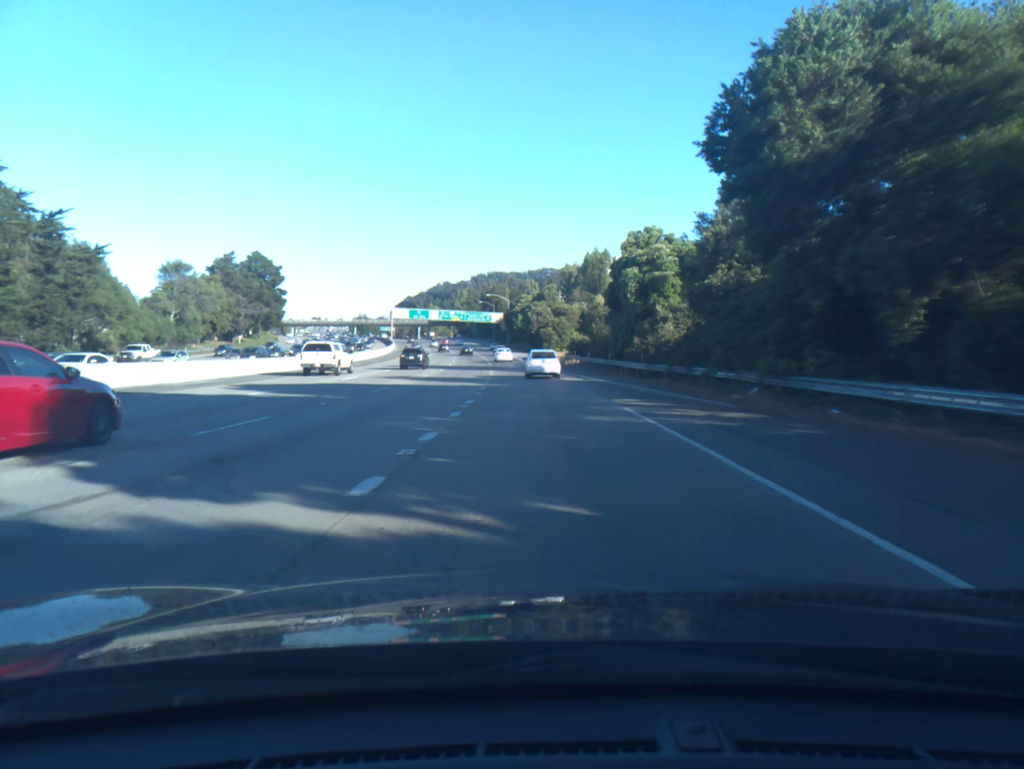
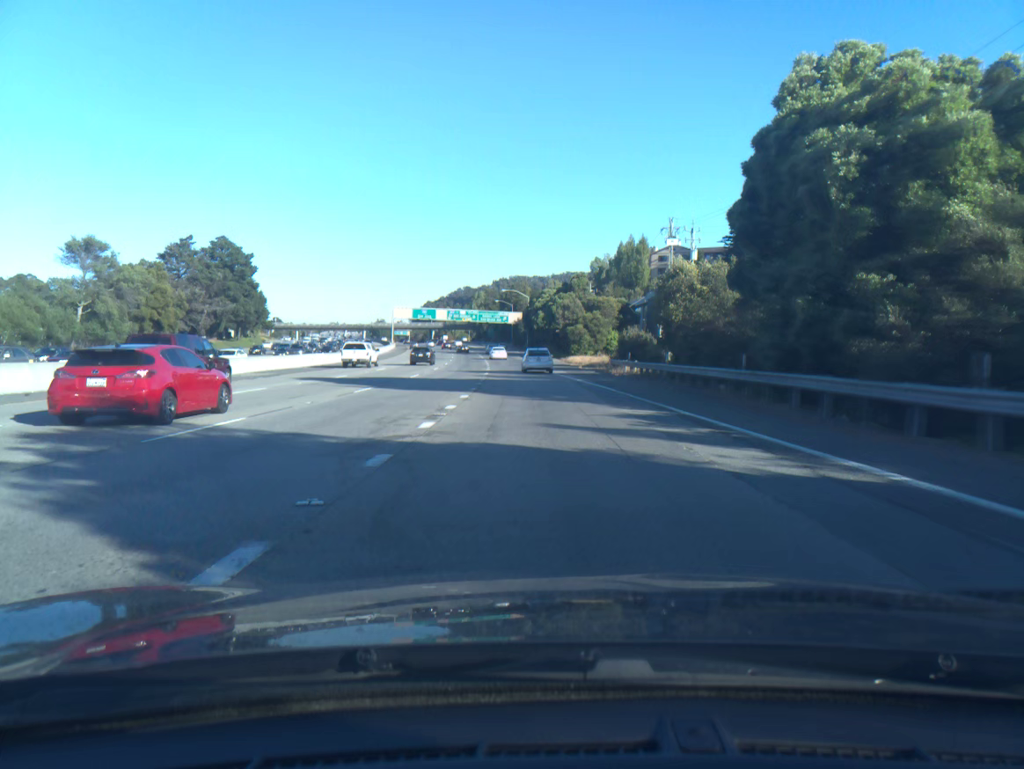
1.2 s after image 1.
(-0.4, +29.7) m; -2°
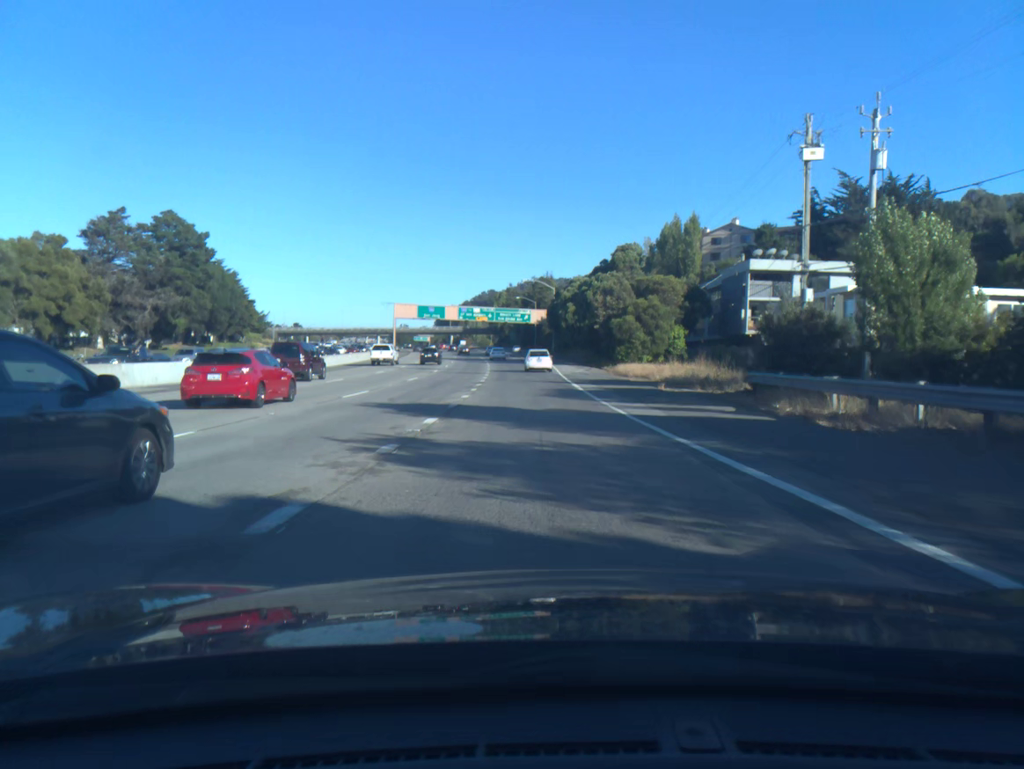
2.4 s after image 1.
(-0.5, +30.2) m; -2°
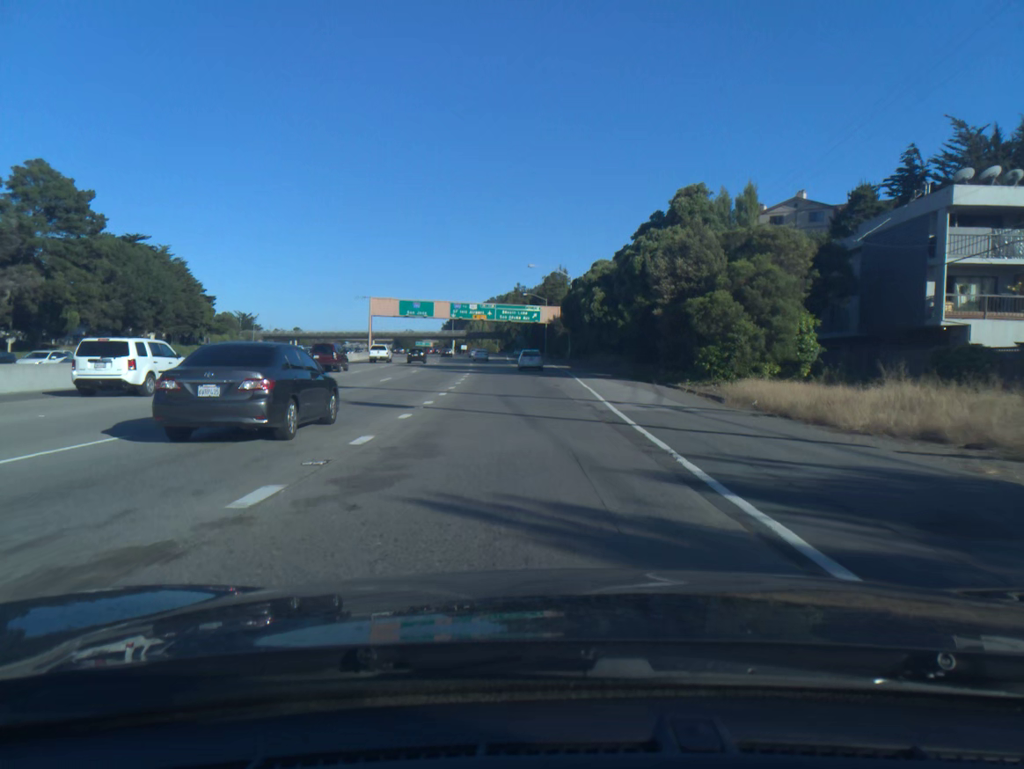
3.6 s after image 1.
(-0.3, +30.4) m; -1°
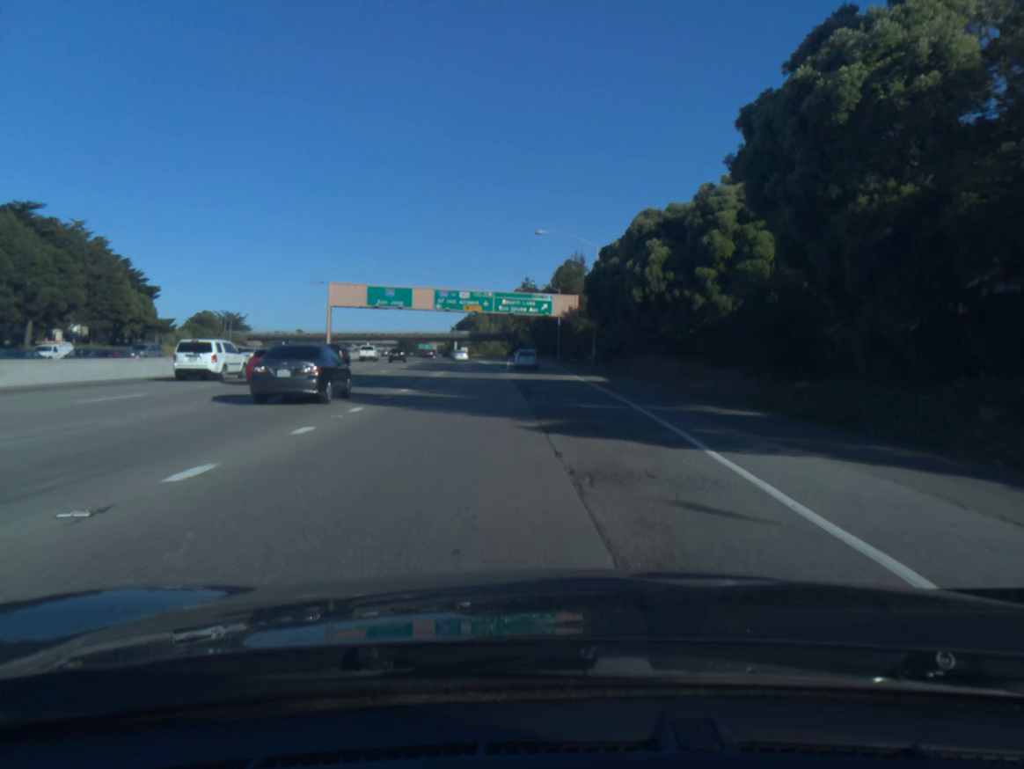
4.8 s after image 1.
(-0.2, +30.4) m; -1°
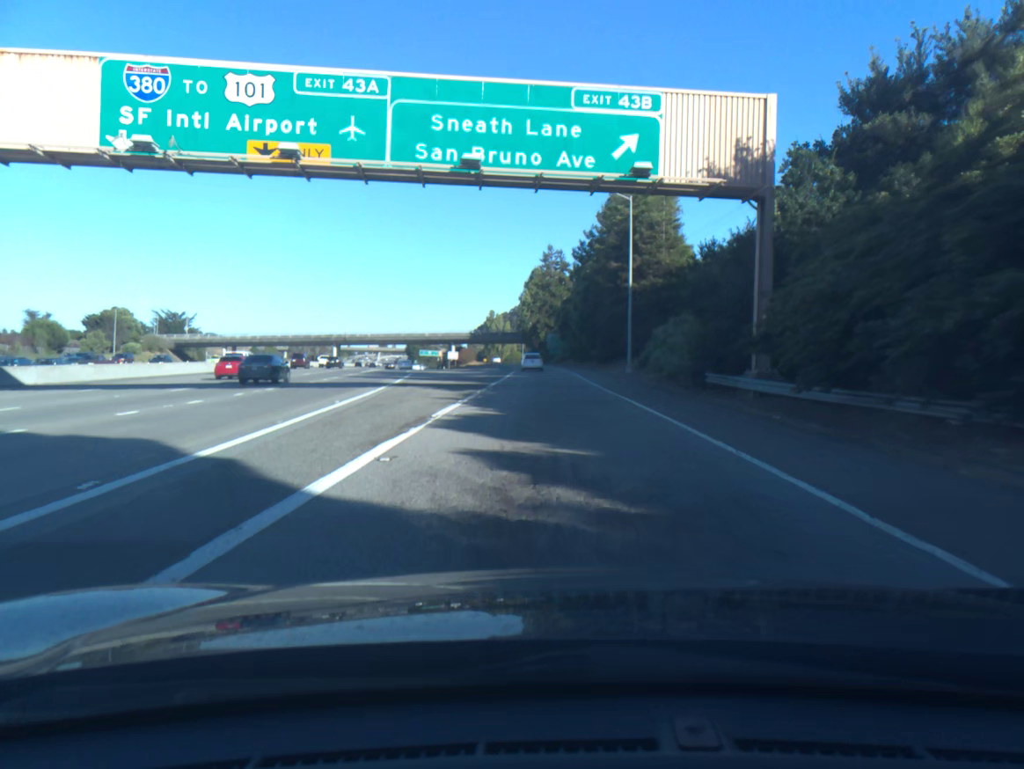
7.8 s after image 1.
(-1.2, +75.7) m; -2°
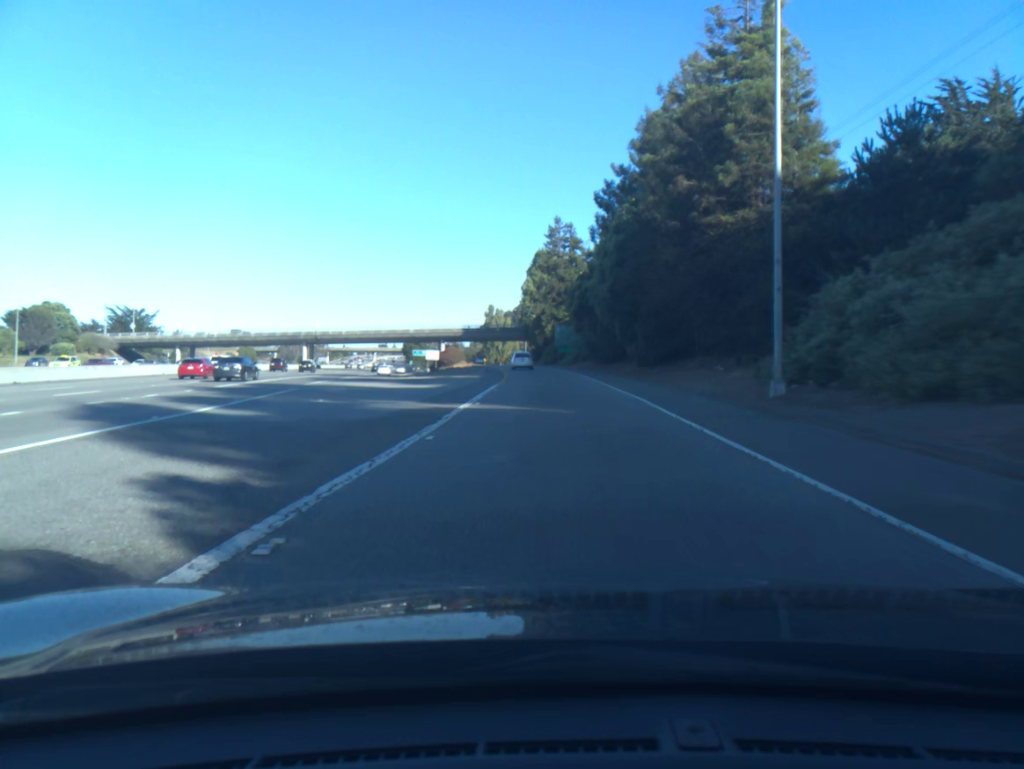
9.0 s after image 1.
(-0.1, +30.4) m; 0°
